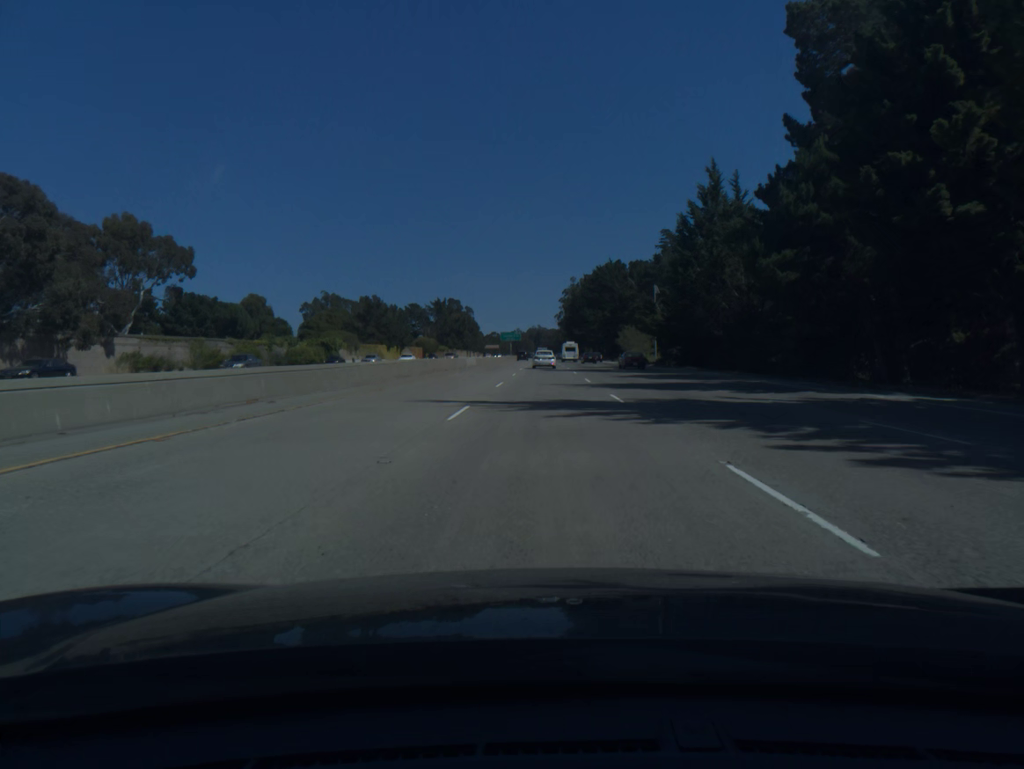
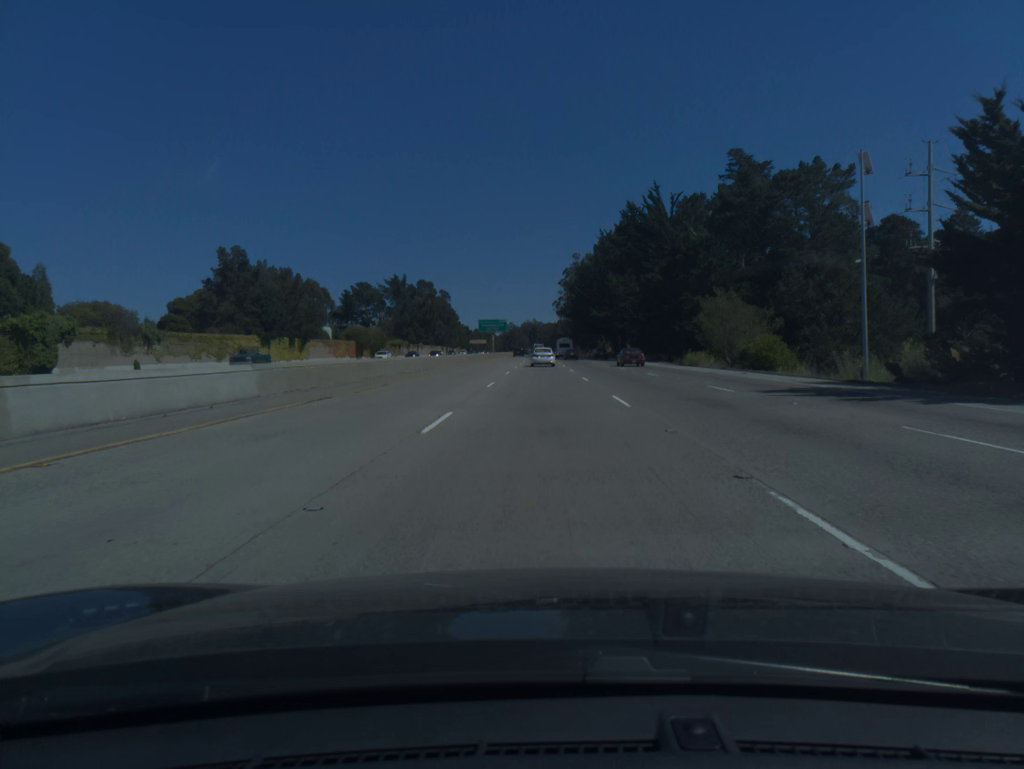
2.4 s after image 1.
(+0.2, +75.5) m; 0°
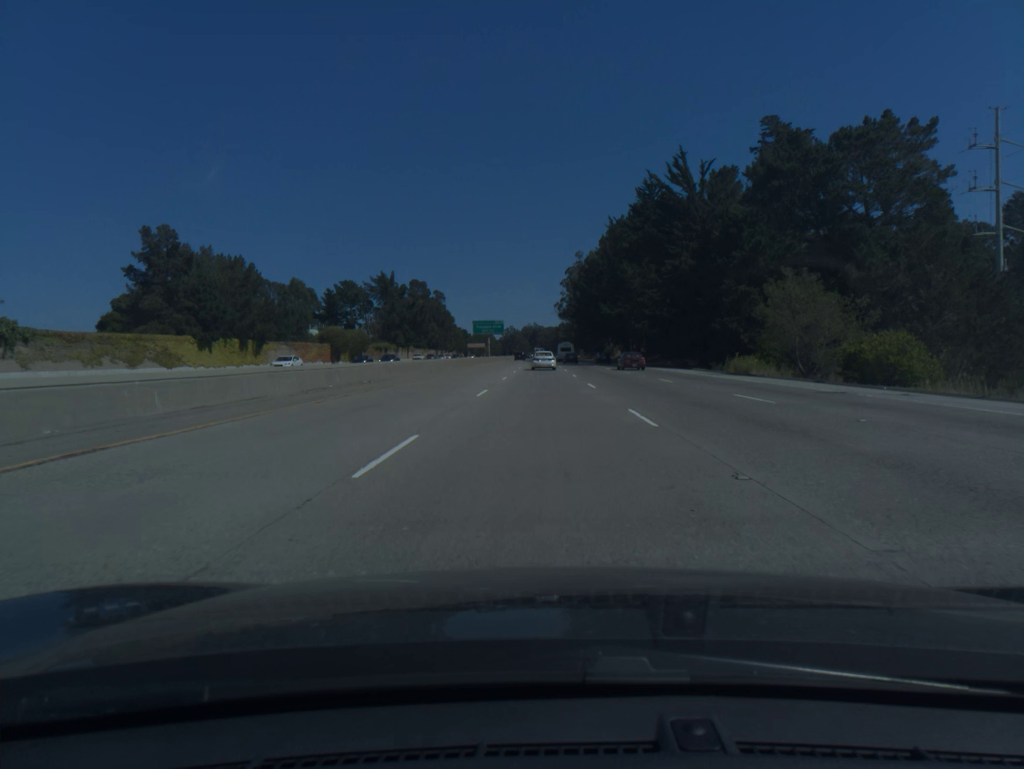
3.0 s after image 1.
(0.0, +18.6) m; 0°
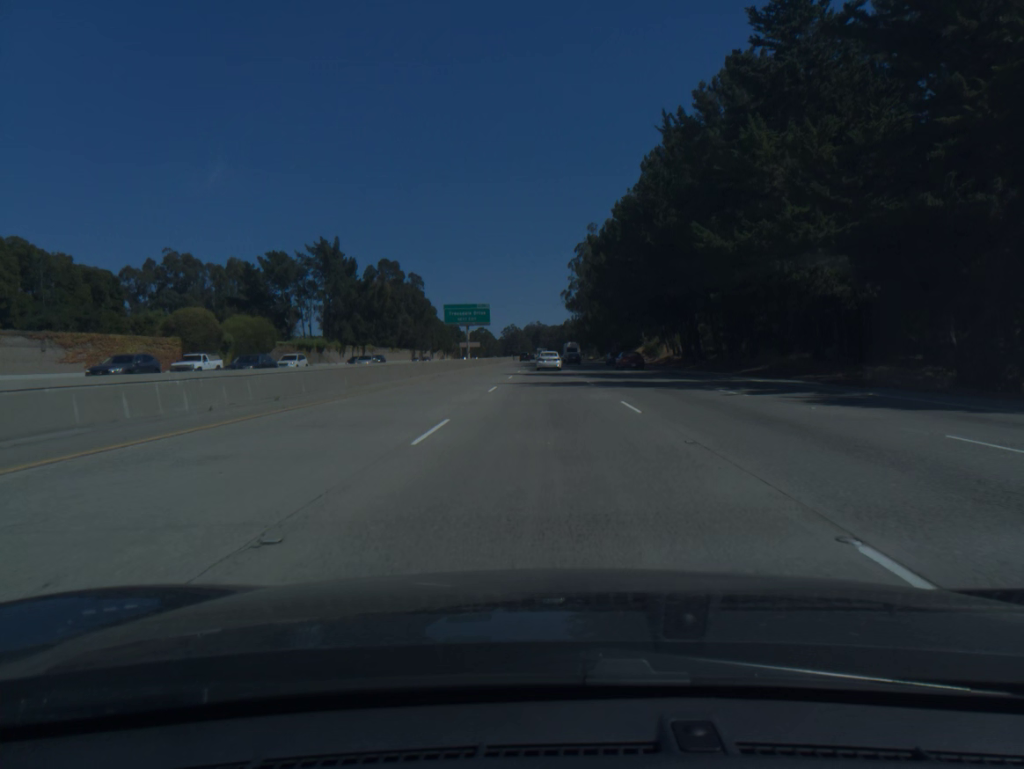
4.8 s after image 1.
(-0.2, +55.4) m; 0°
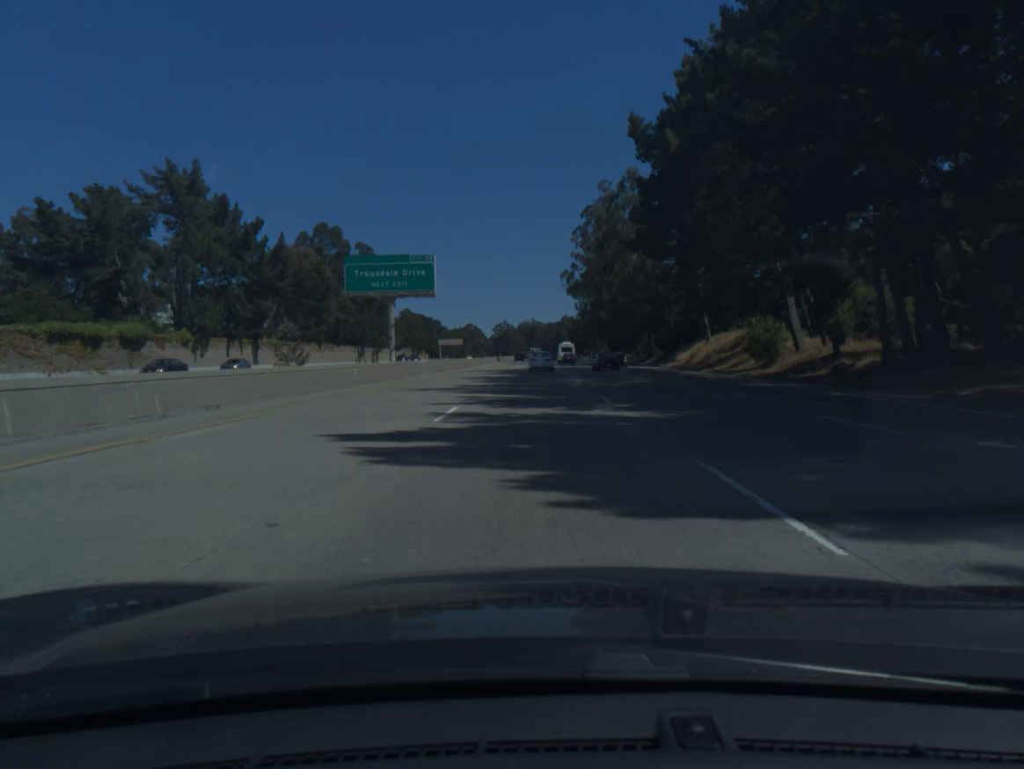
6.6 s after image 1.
(+0.2, +54.7) m; 0°
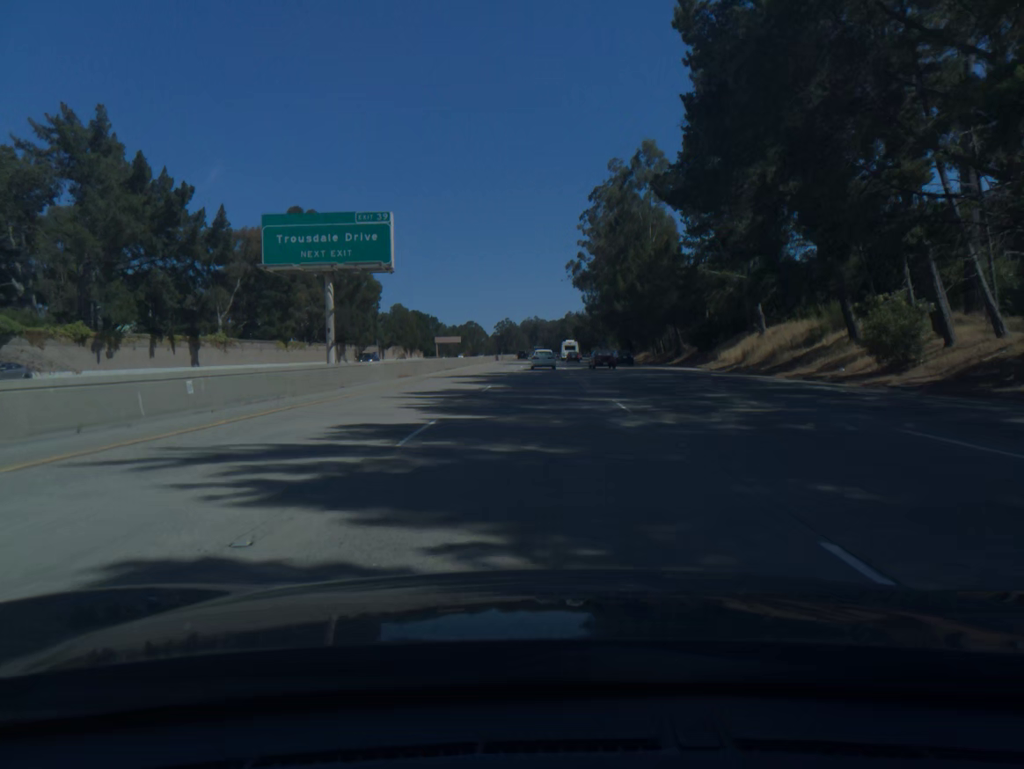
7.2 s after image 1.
(0.0, +18.1) m; 0°
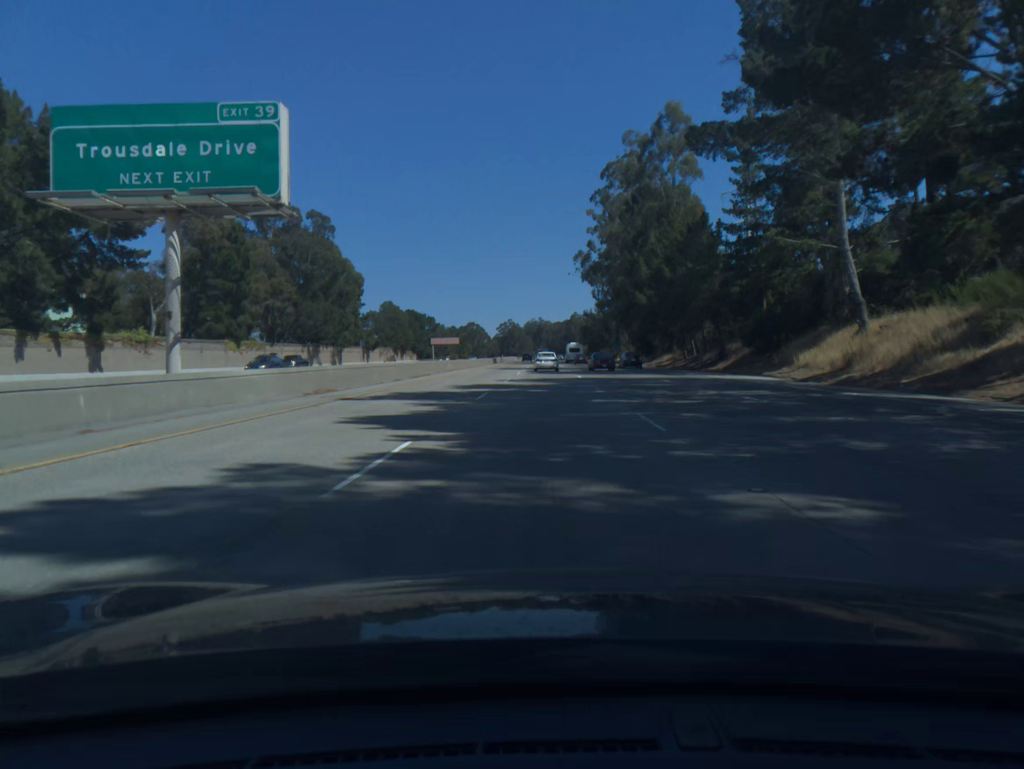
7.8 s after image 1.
(-0.1, +18.1) m; 0°
